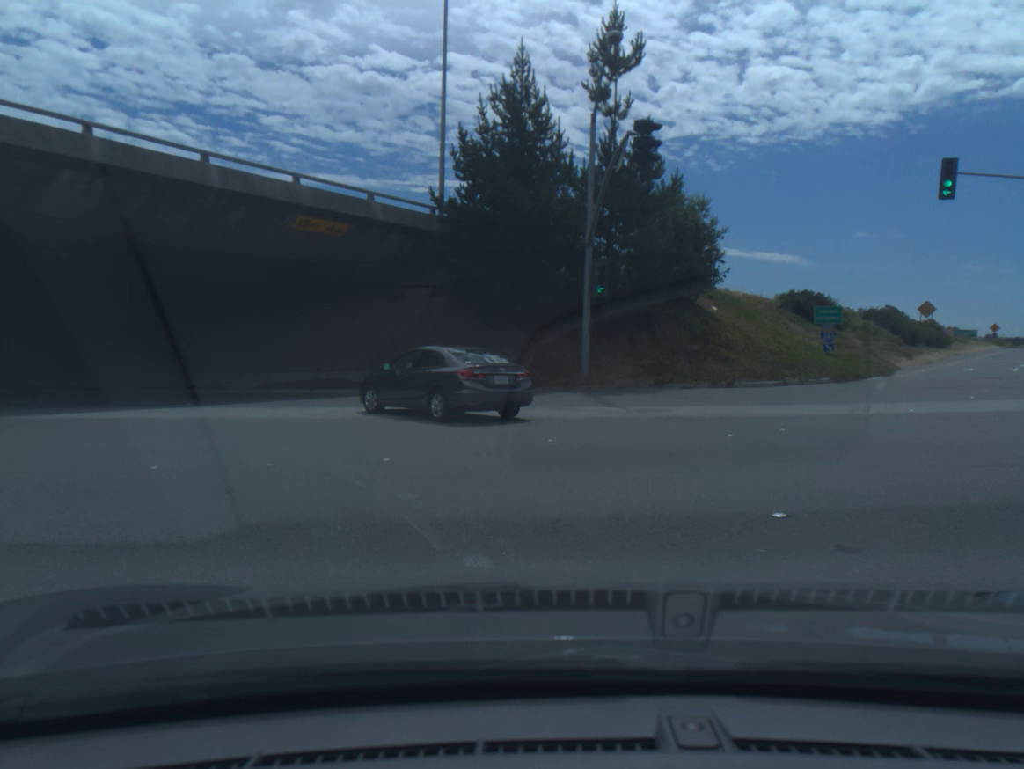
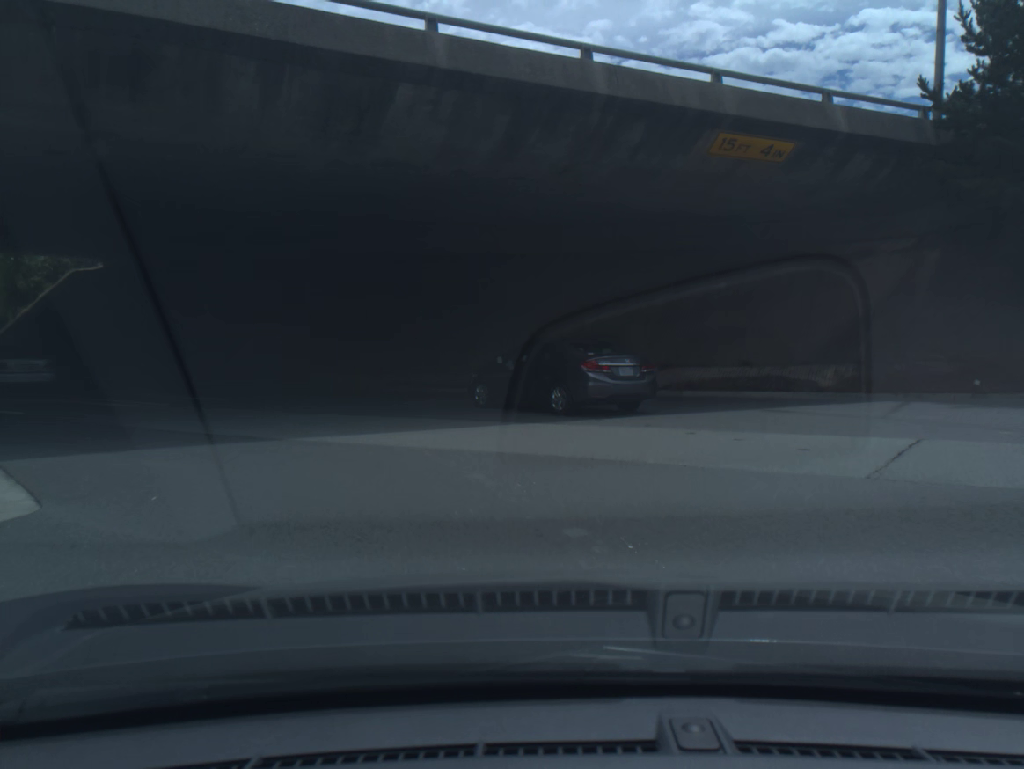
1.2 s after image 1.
(-2.2, +8.2) m; -30°
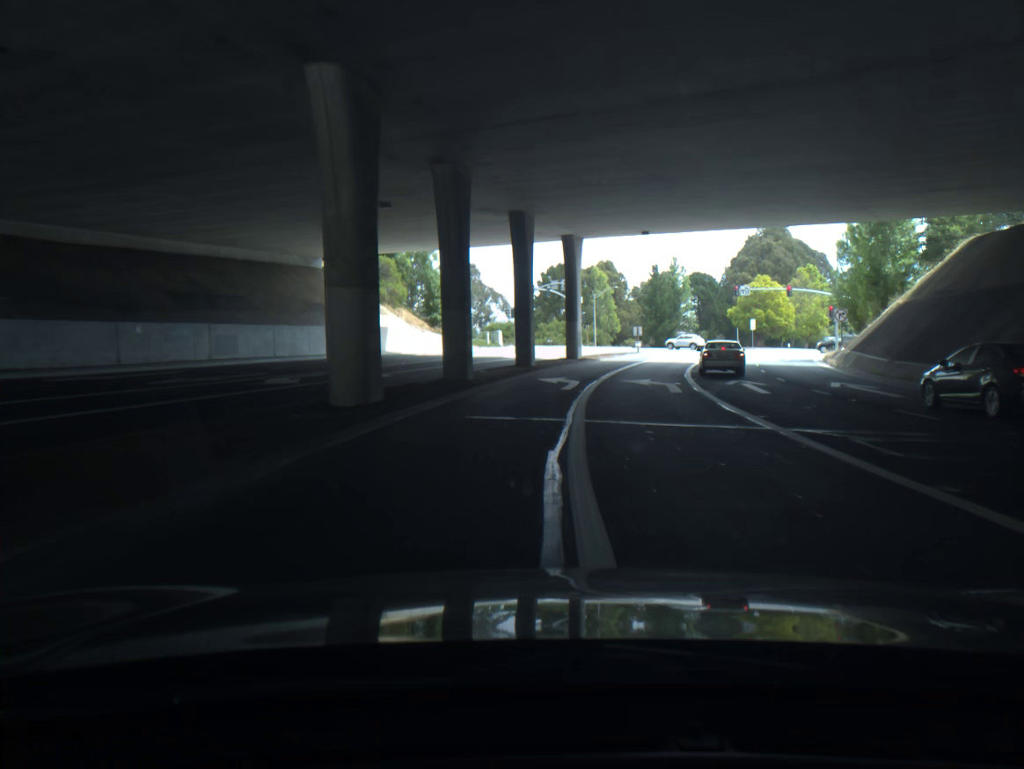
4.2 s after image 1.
(-14.7, +20.5) m; -51°
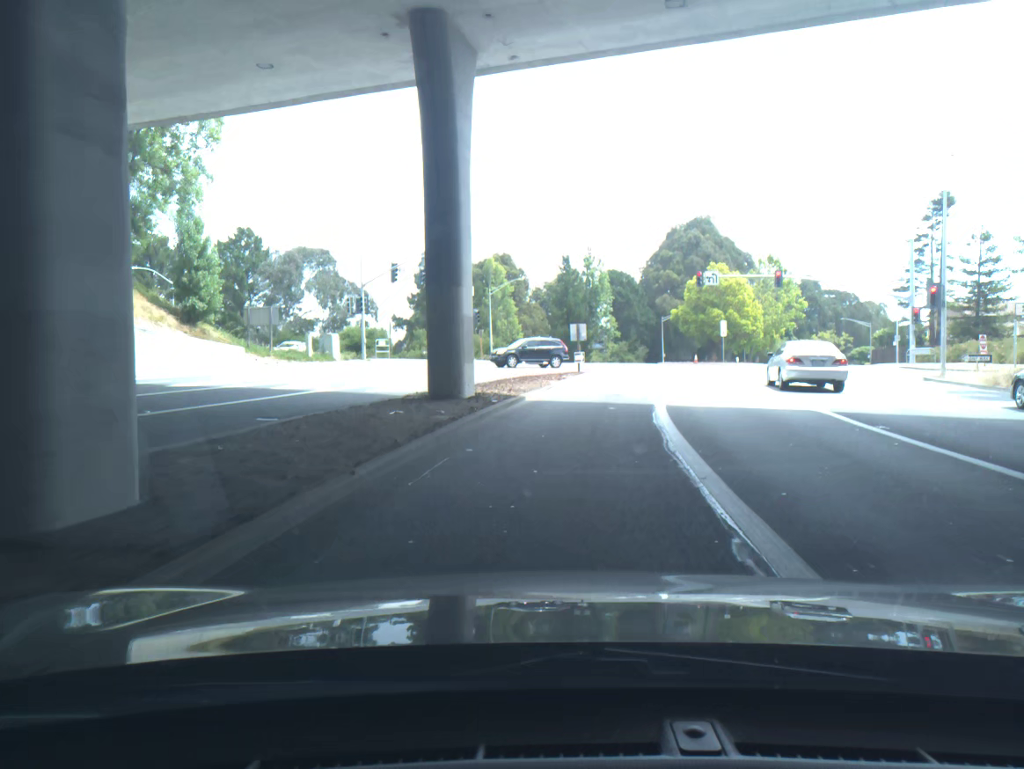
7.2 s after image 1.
(+1.4, +29.3) m; +9°
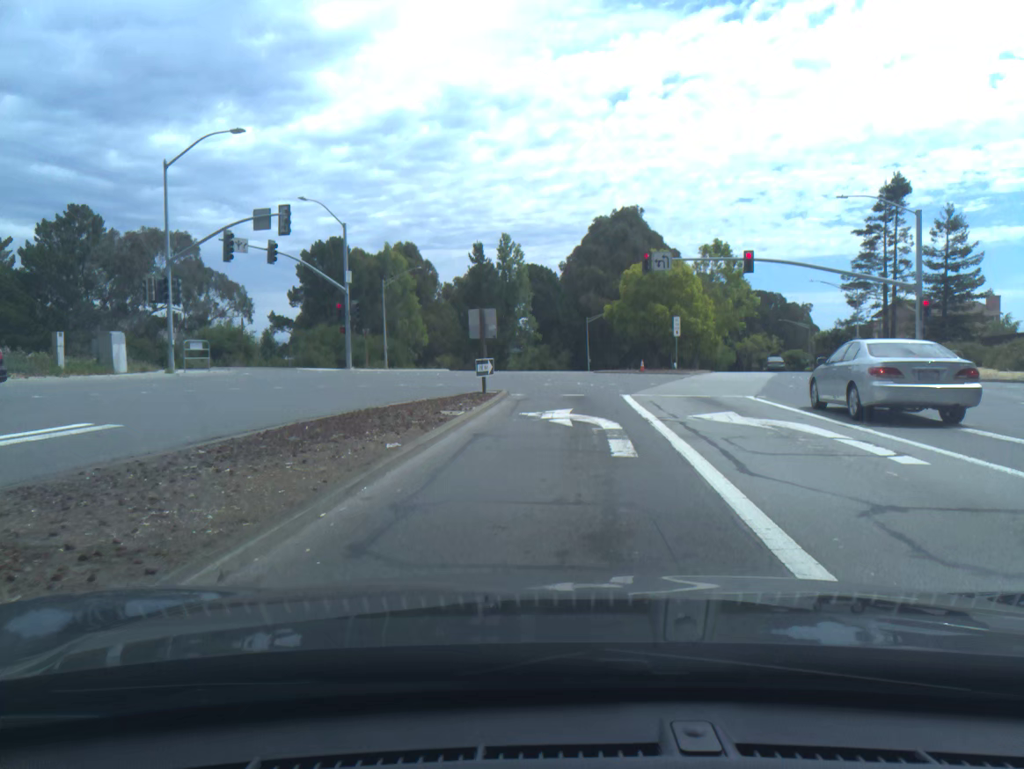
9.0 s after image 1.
(+0.7, +13.0) m; +6°
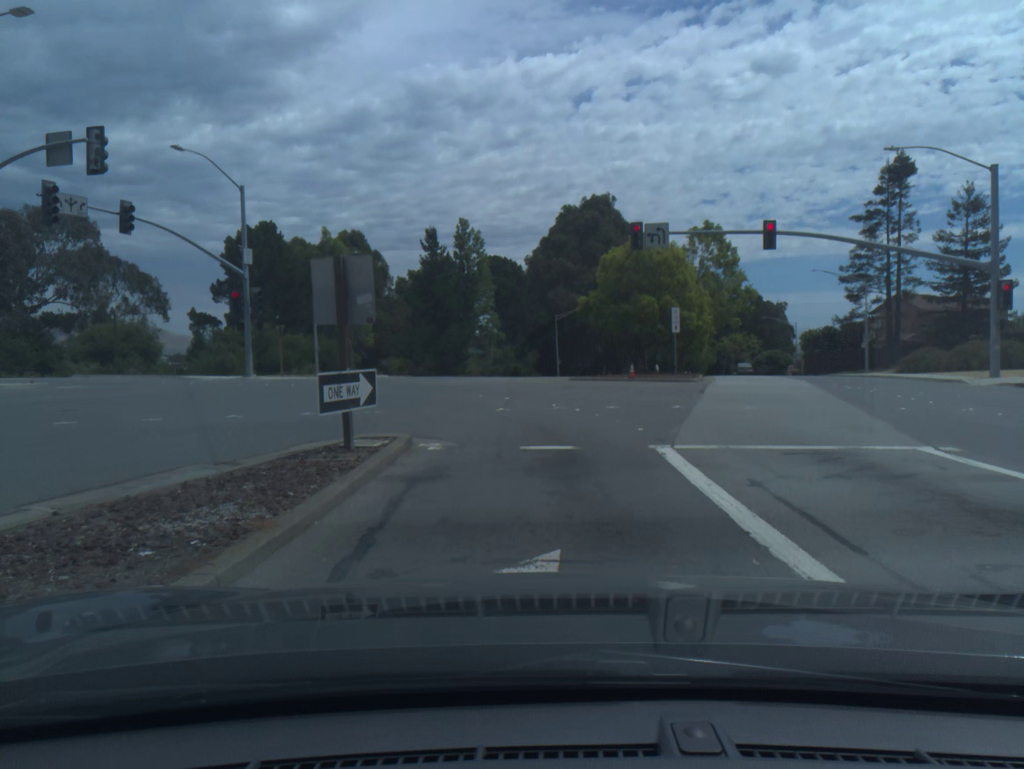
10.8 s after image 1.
(+0.2, +8.4) m; +3°
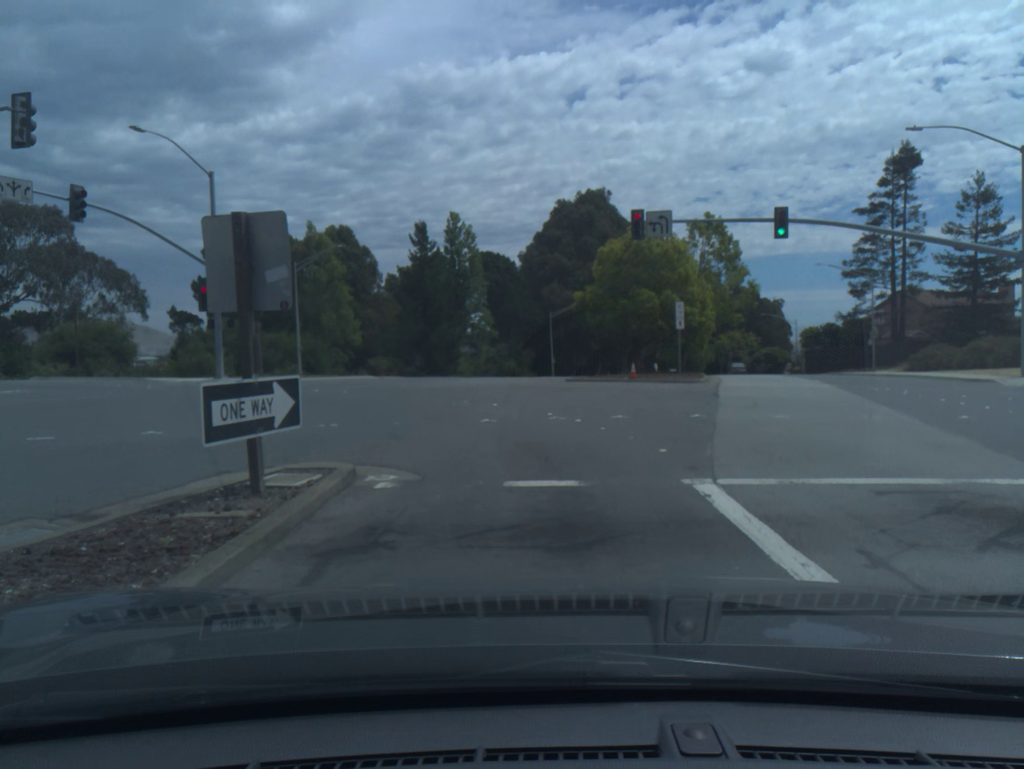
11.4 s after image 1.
(0.0, +1.7) m; +2°
